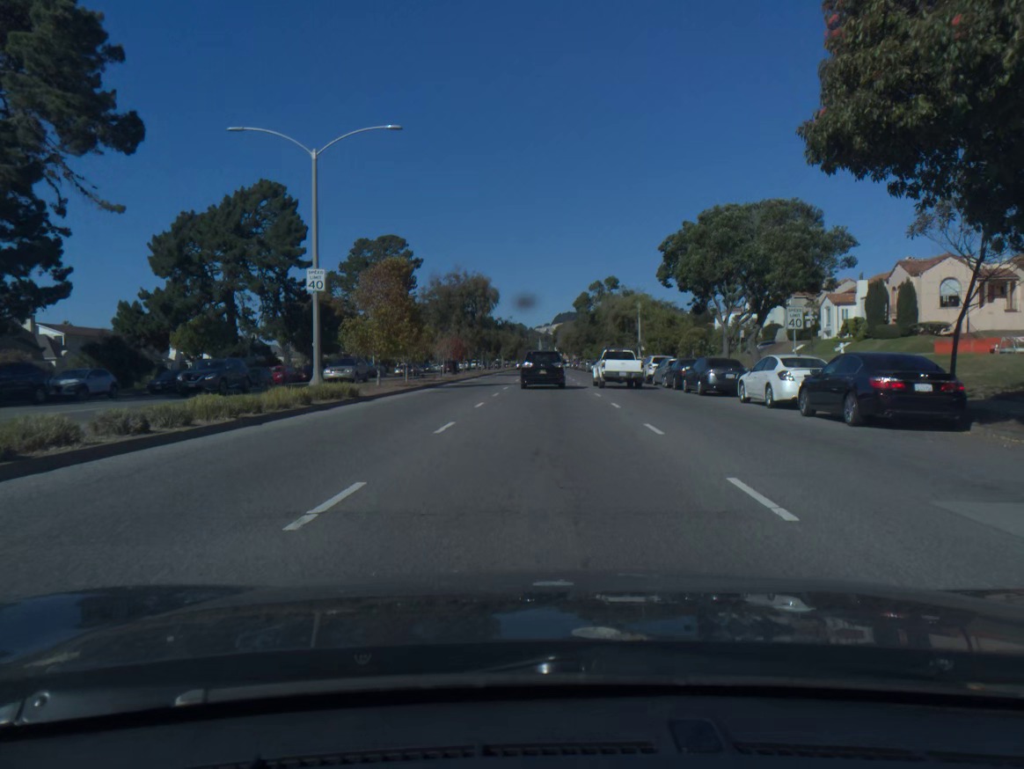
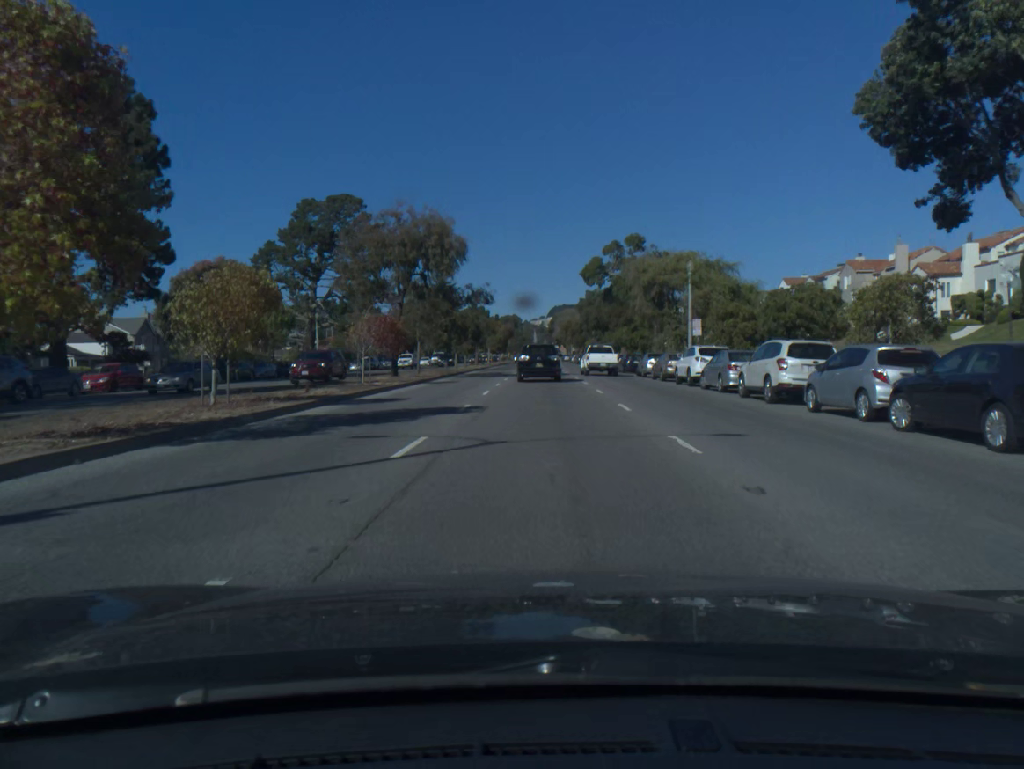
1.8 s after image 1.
(+0.1, +25.3) m; 0°
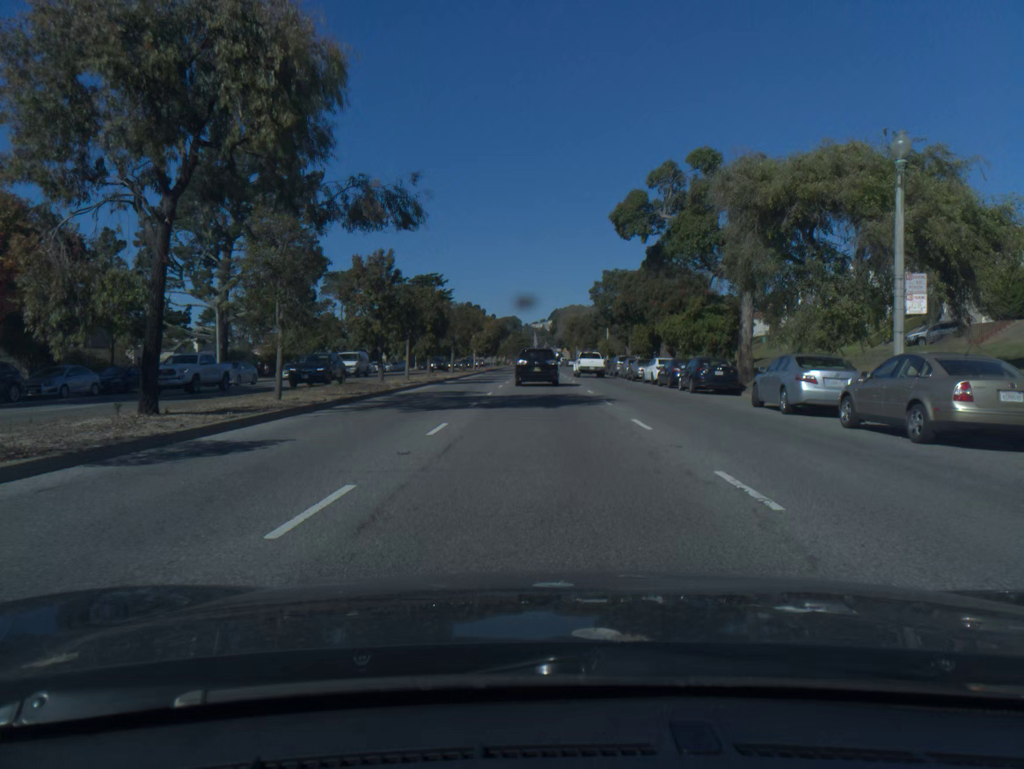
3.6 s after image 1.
(0.0, +25.6) m; 0°
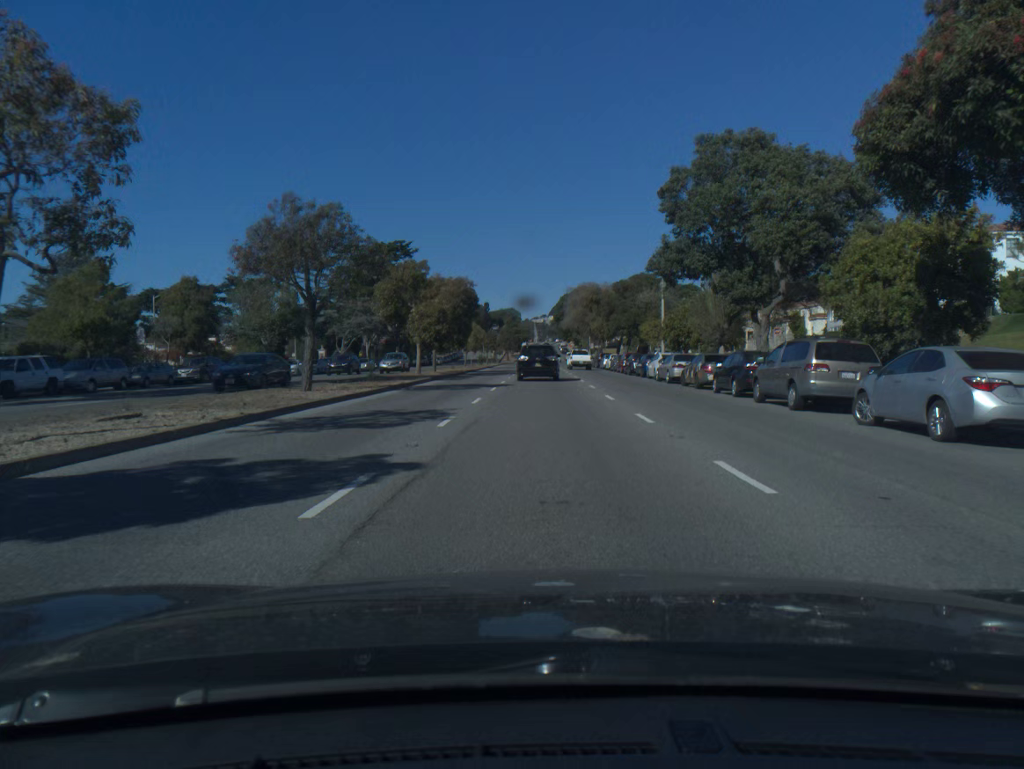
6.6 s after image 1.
(-0.1, +43.0) m; 0°
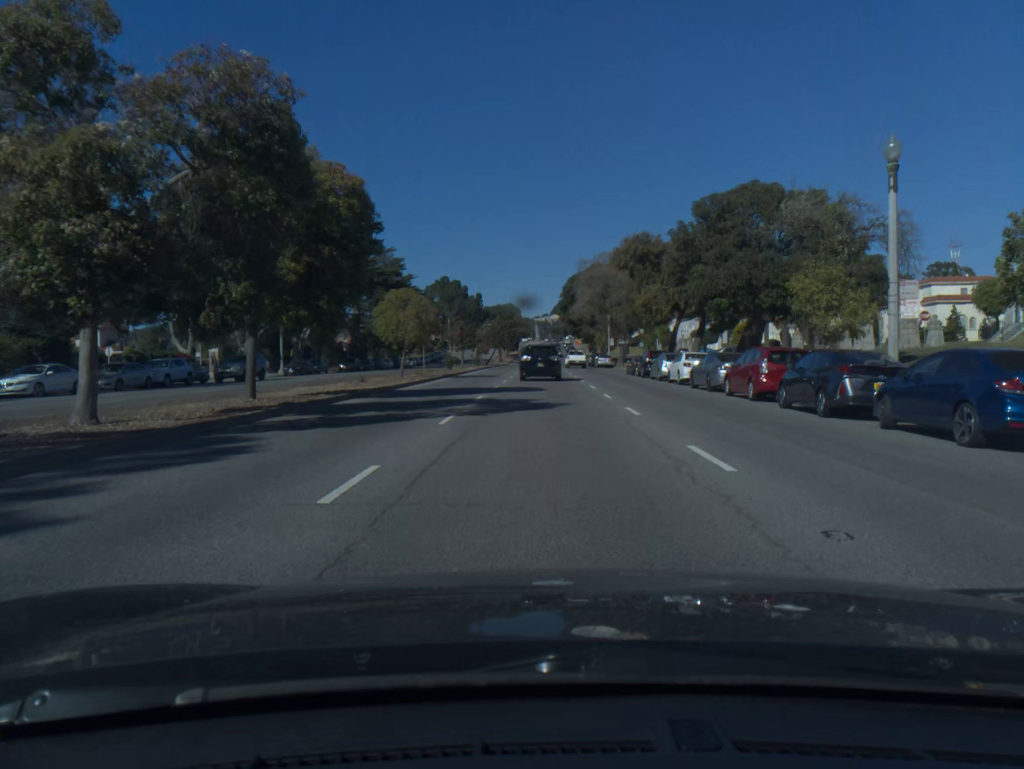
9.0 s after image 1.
(+0.1, +35.4) m; 0°
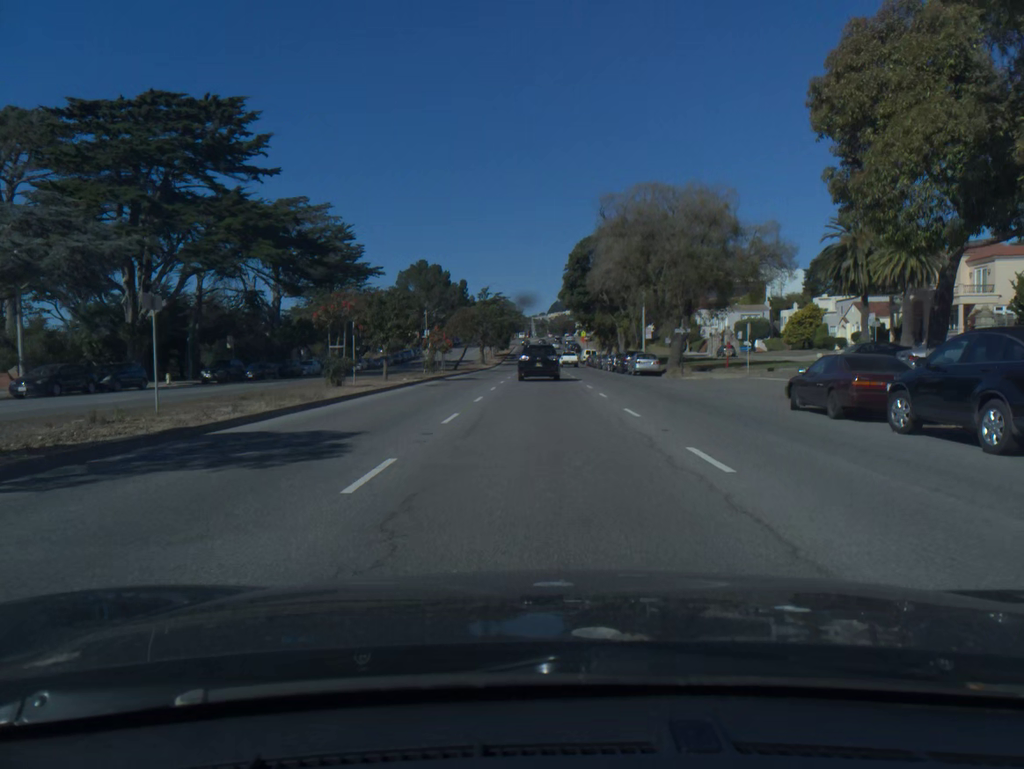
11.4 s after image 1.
(0.0, +35.9) m; 0°
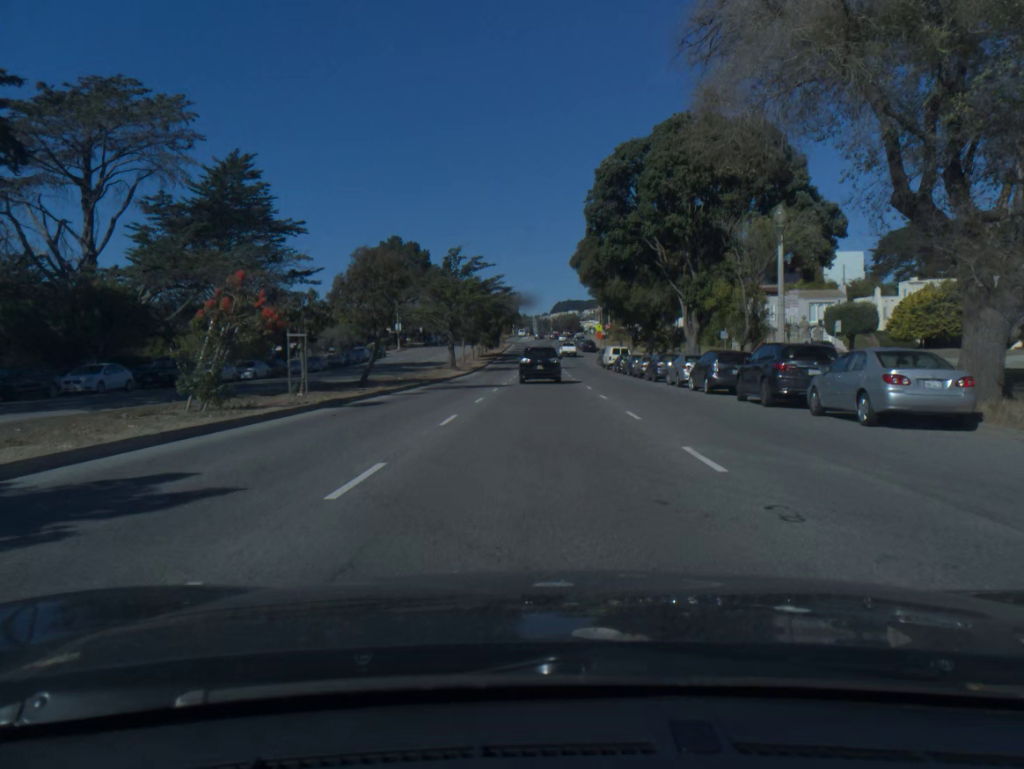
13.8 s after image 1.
(0.0, +35.9) m; 0°
